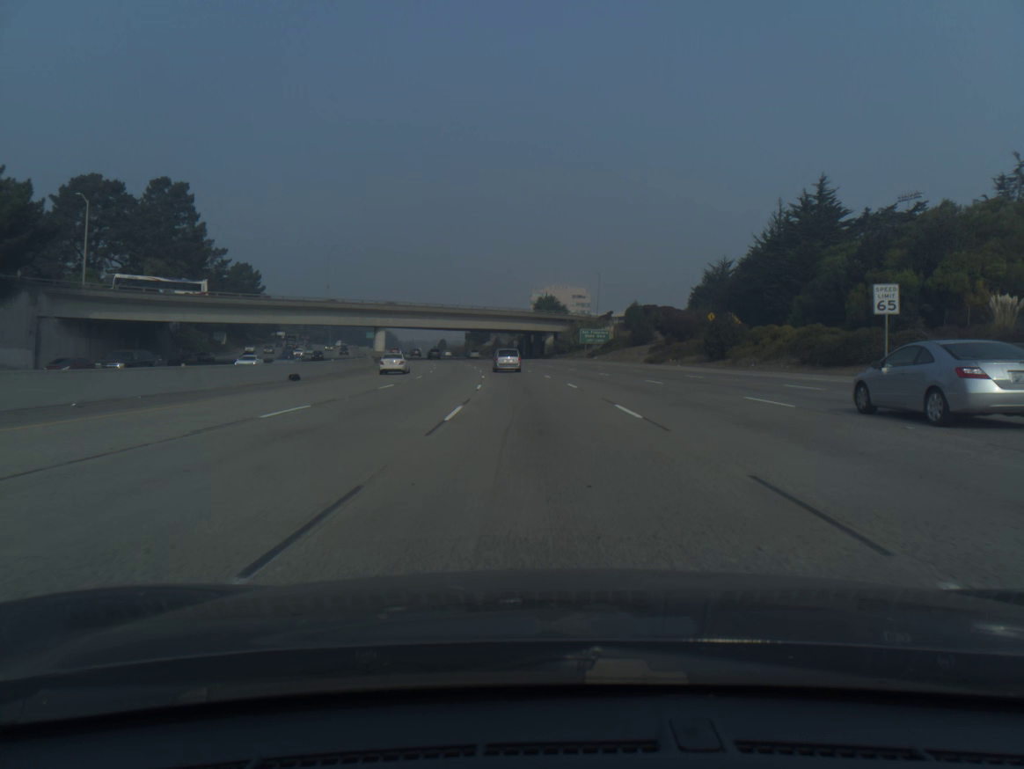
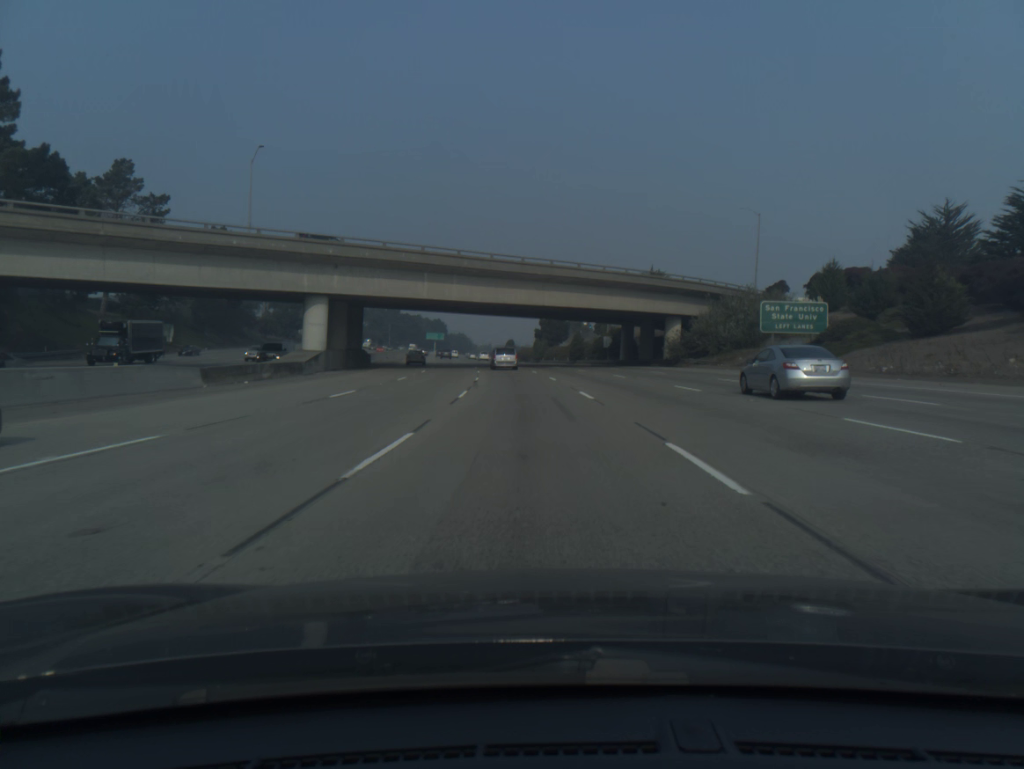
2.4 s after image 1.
(-3.0, +64.4) m; -6°
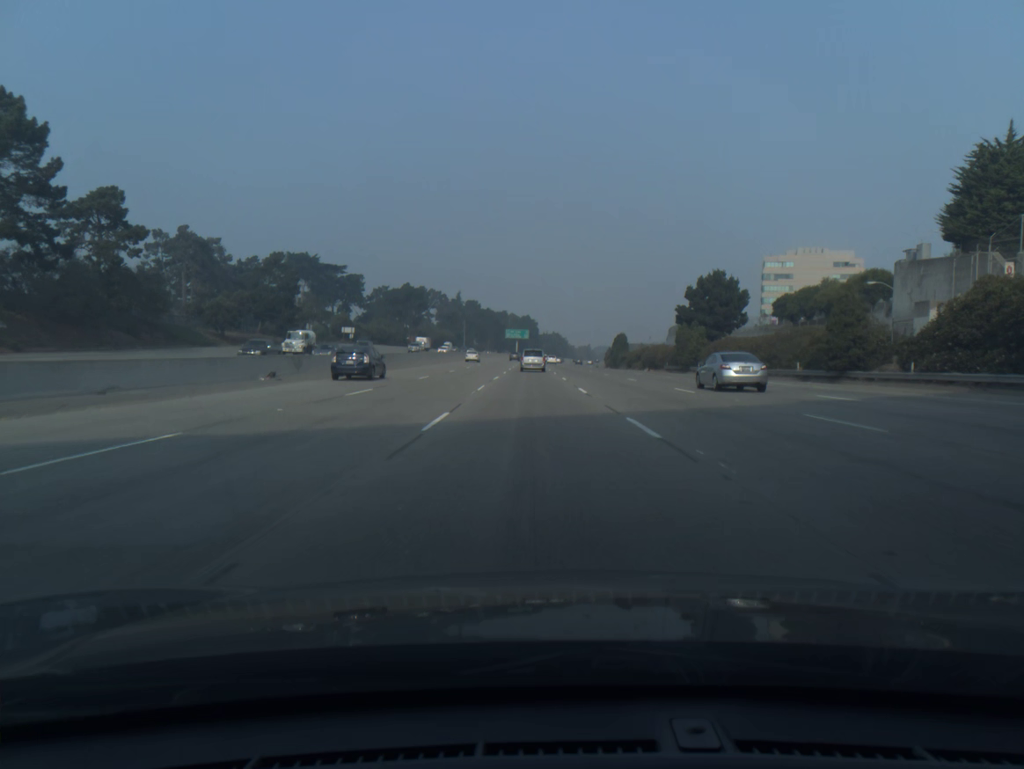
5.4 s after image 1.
(-5.4, +81.0) m; -7°
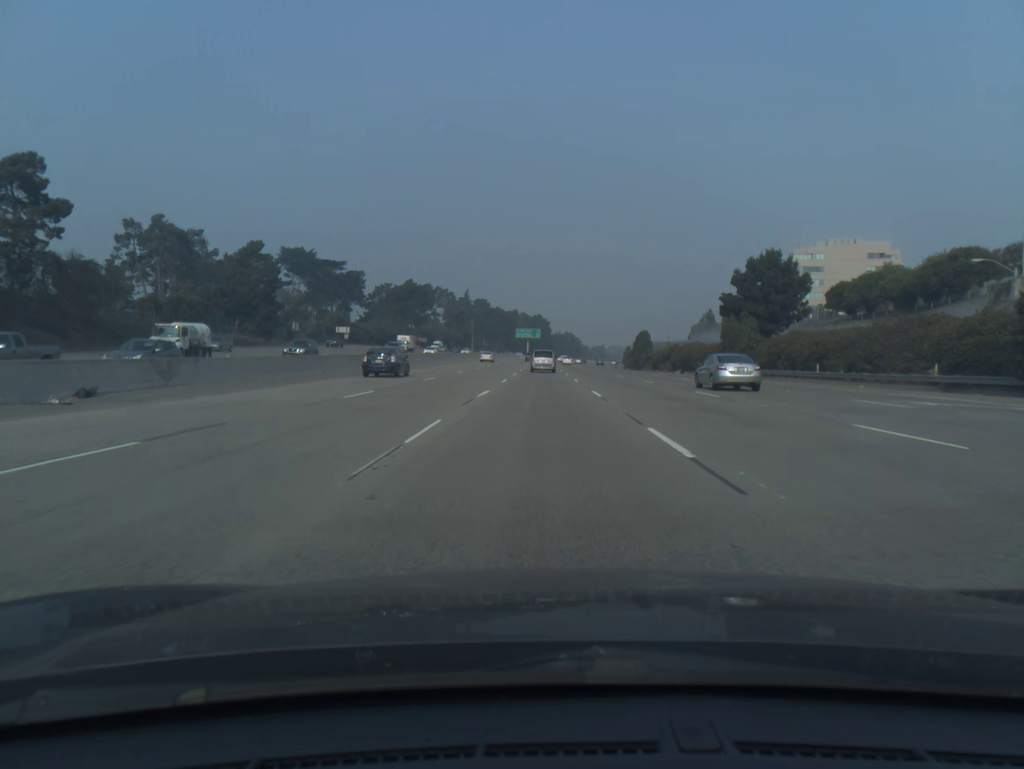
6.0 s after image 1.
(-0.1, +16.3) m; -1°
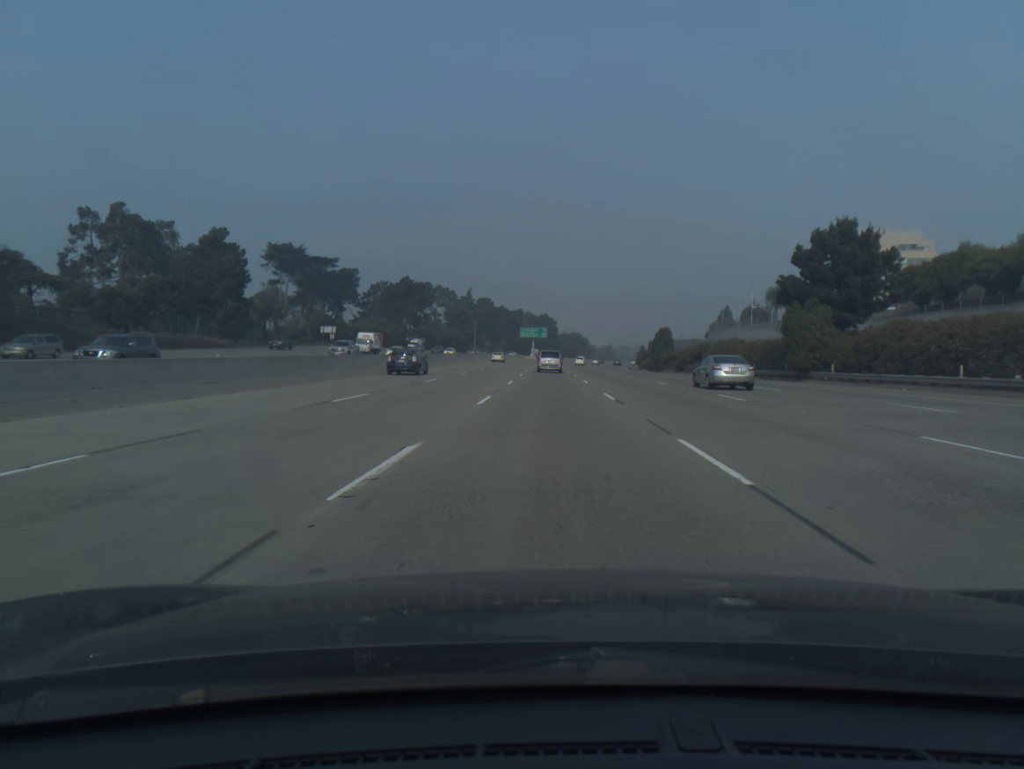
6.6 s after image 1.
(-0.1, +16.3) m; 0°
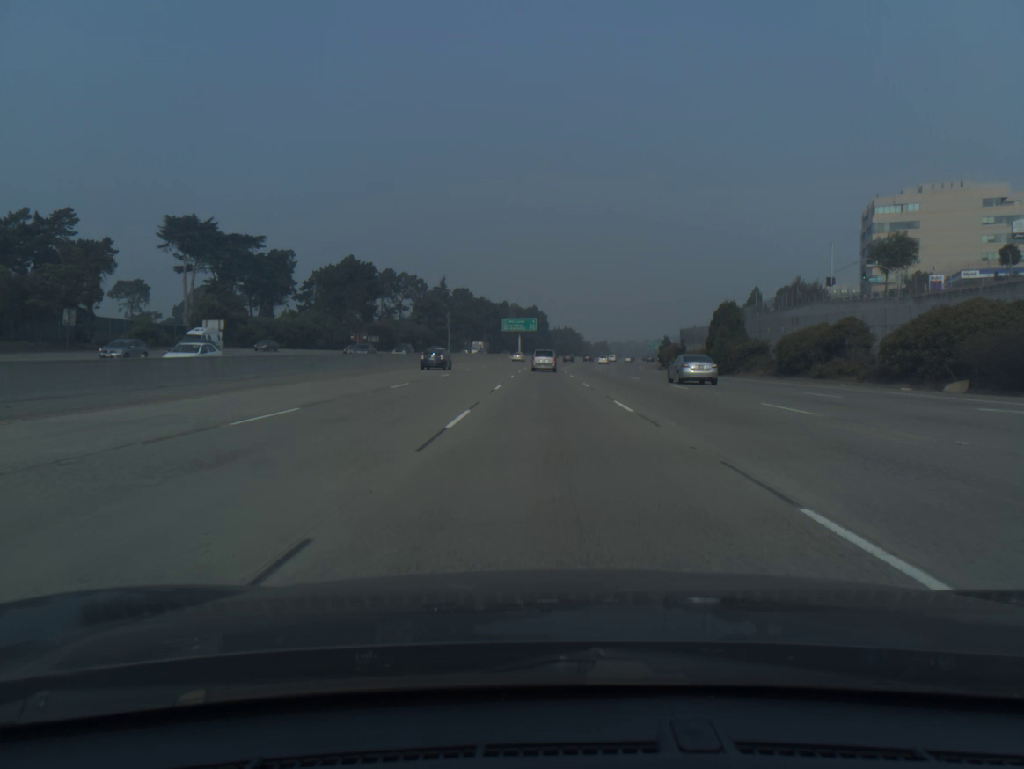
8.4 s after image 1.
(+0.2, +49.1) m; +1°
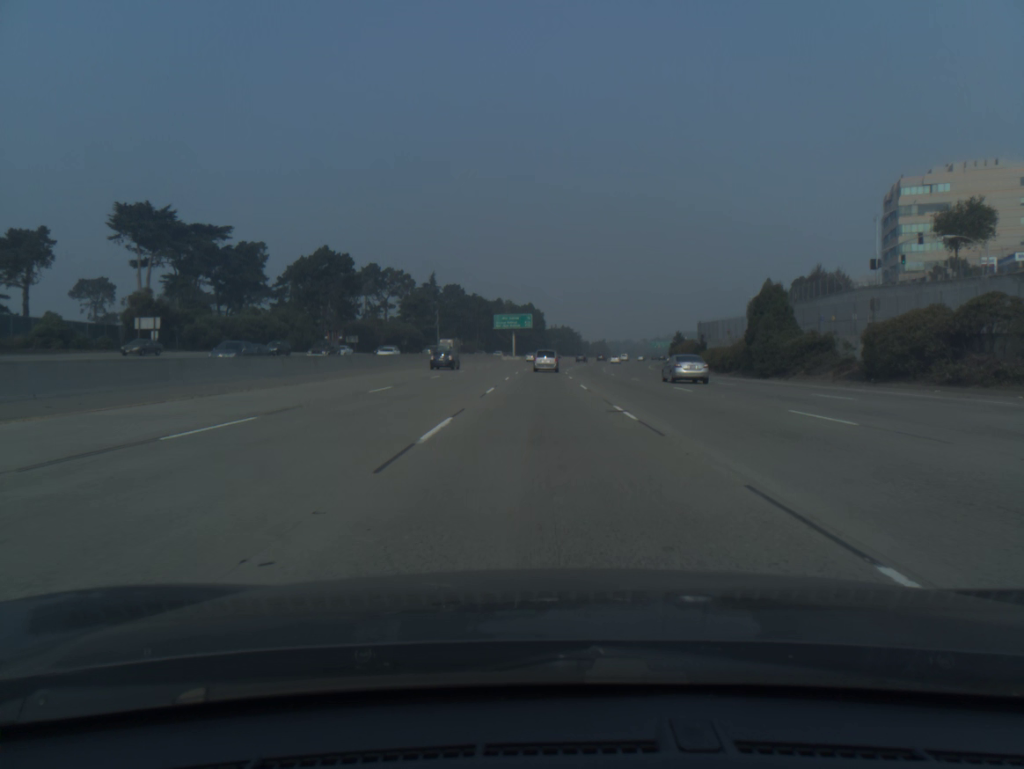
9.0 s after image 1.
(0.0, +16.4) m; 0°
